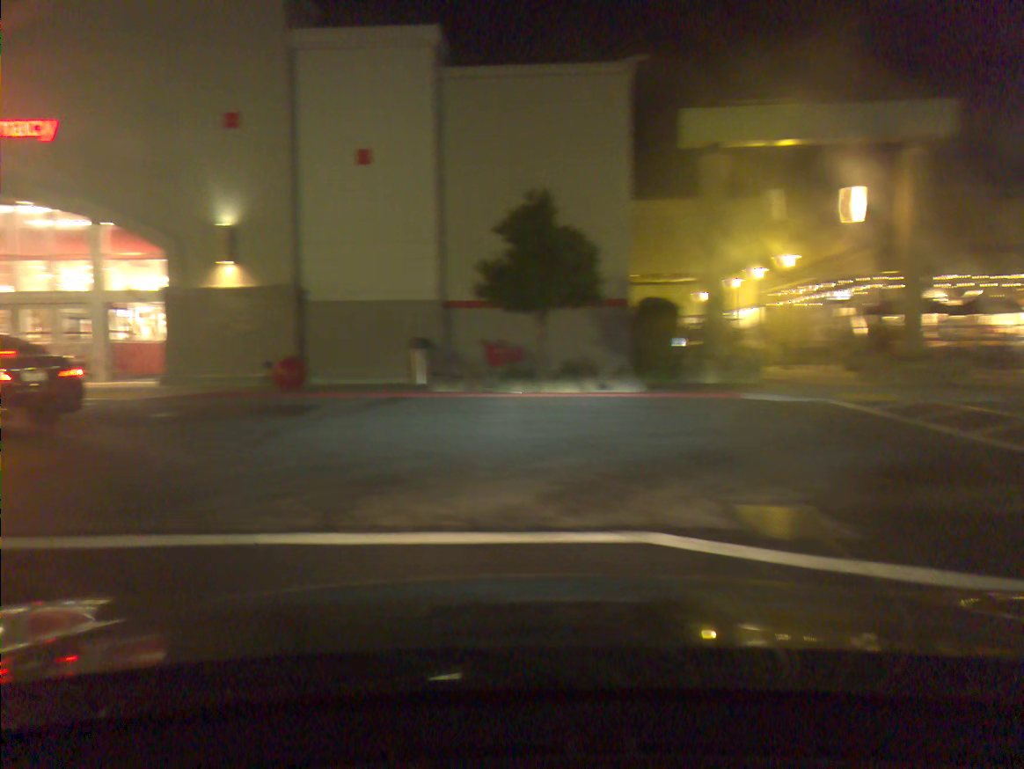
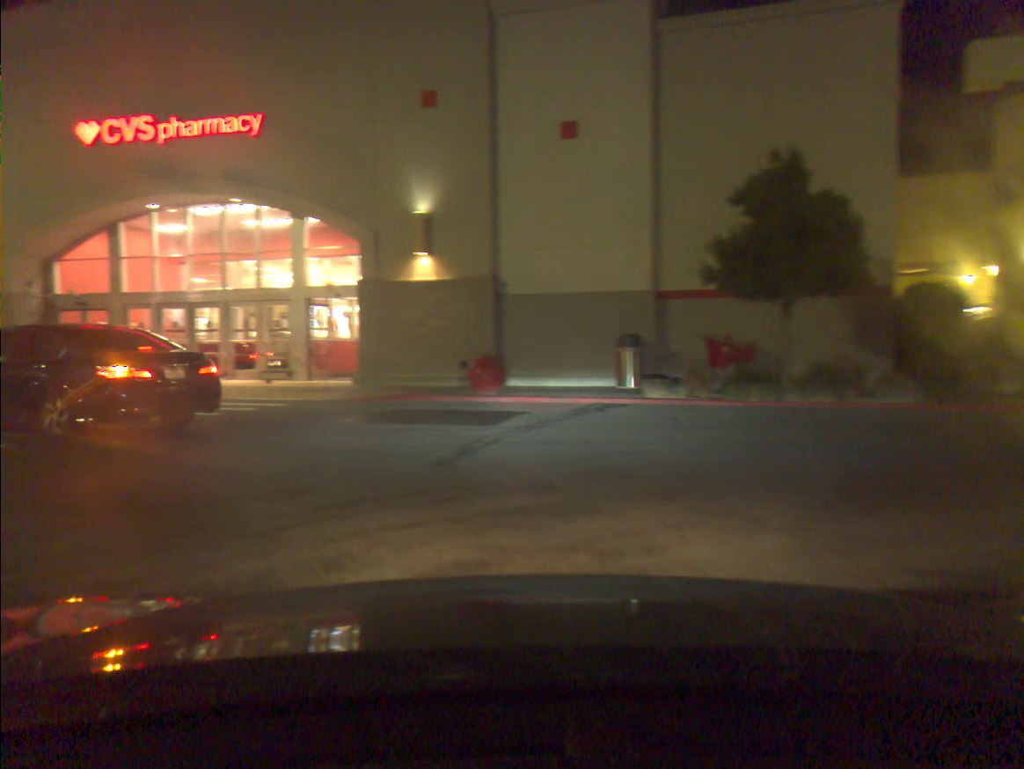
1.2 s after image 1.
(-0.3, +2.7) m; -11°
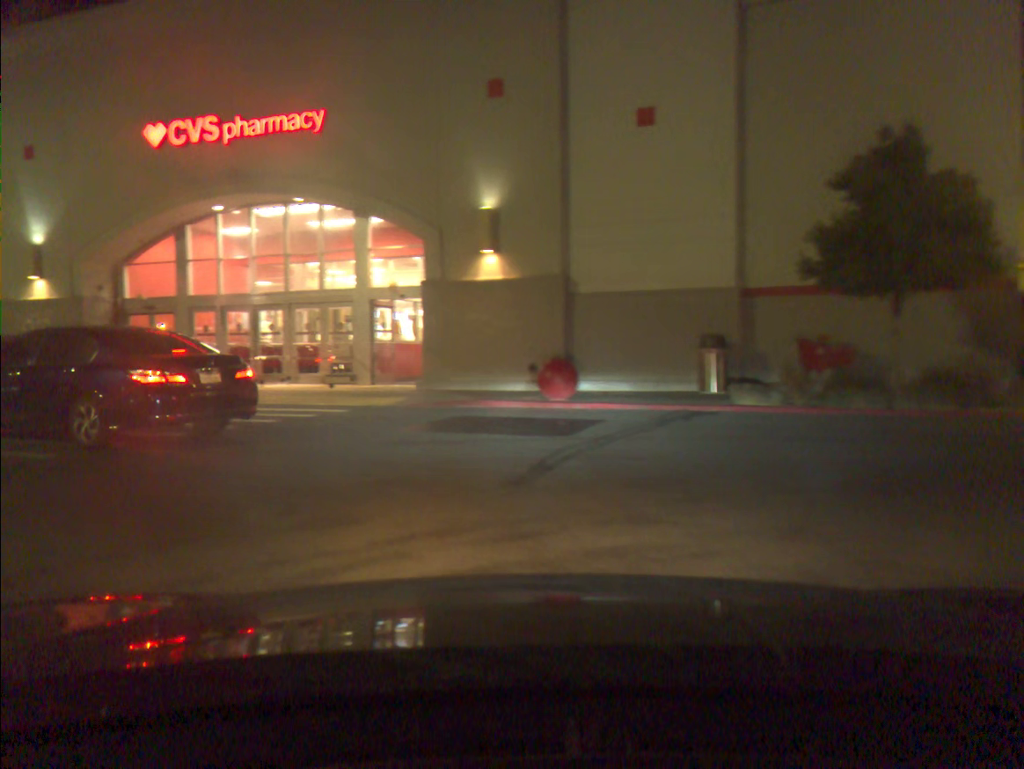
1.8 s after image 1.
(0.0, +1.2) m; -3°
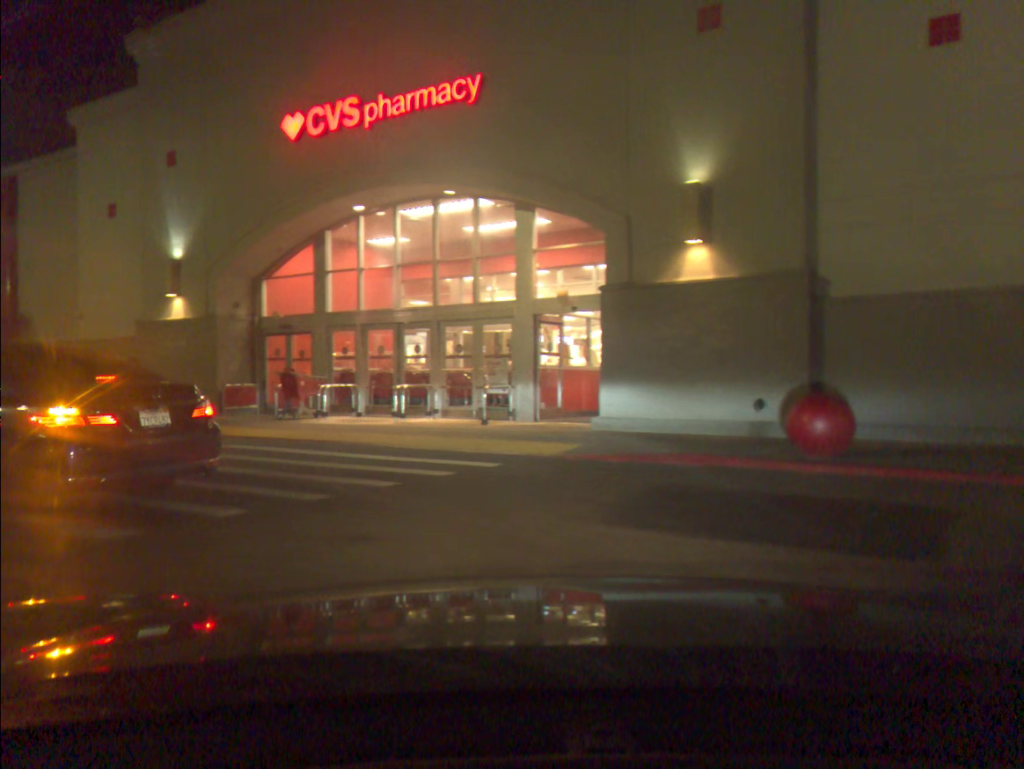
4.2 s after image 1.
(-0.4, +4.7) m; -12°
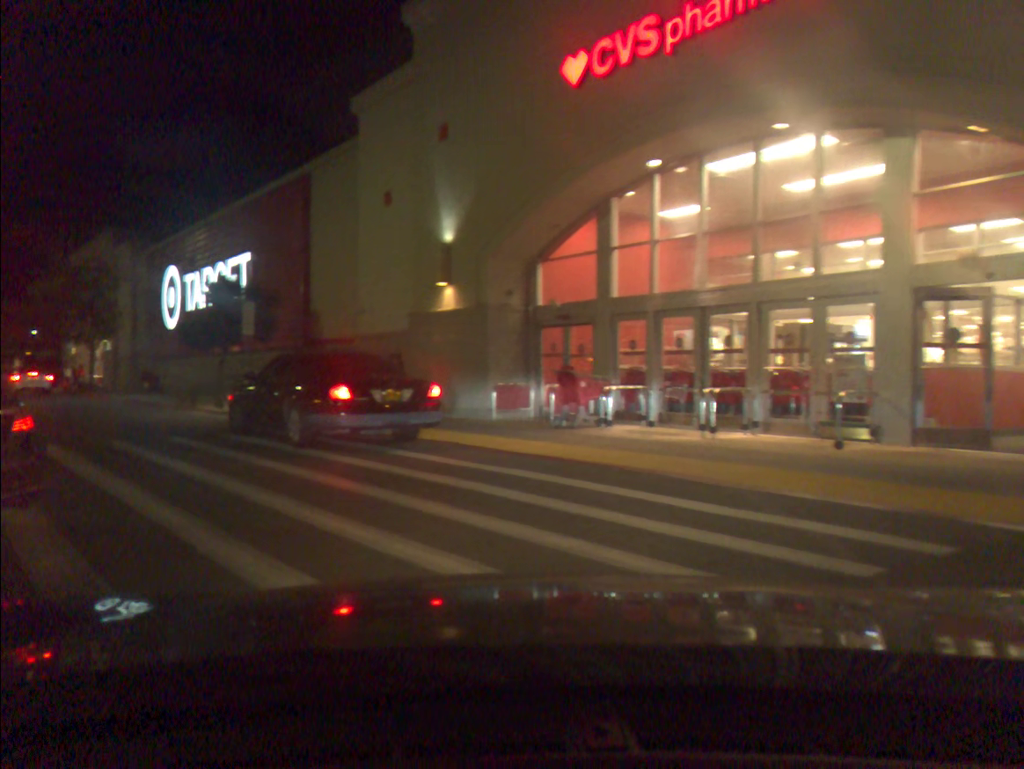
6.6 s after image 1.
(-0.8, +4.0) m; -24°
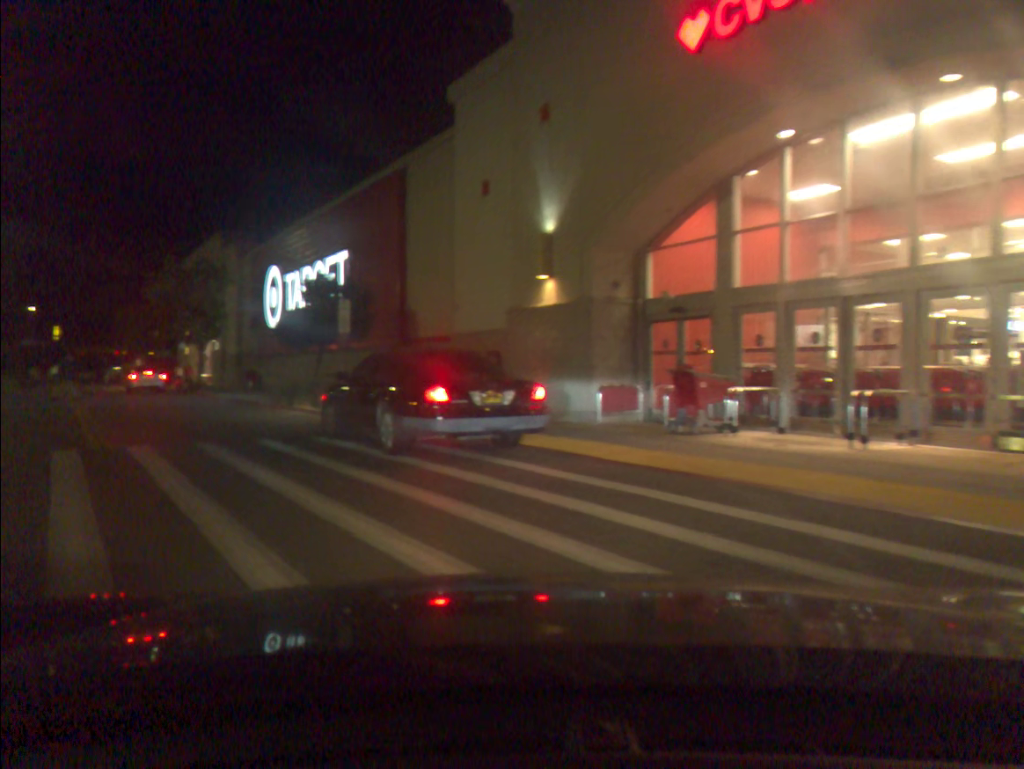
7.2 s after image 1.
(0.0, +1.3) m; -5°
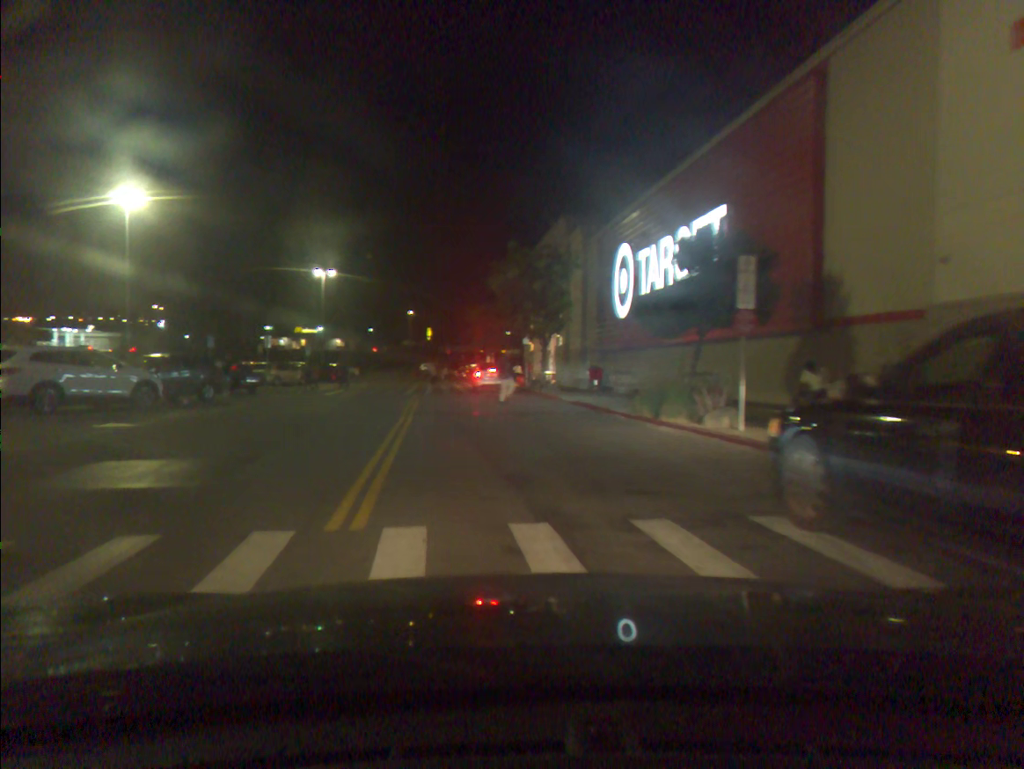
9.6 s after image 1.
(-1.6, +7.6) m; -18°
